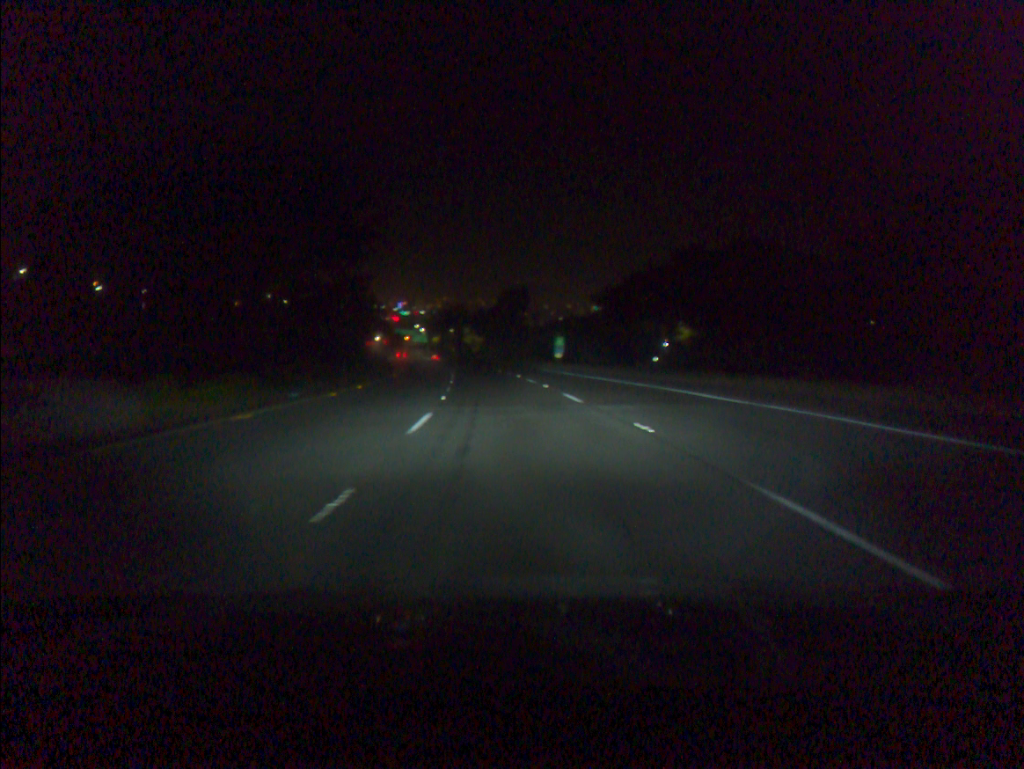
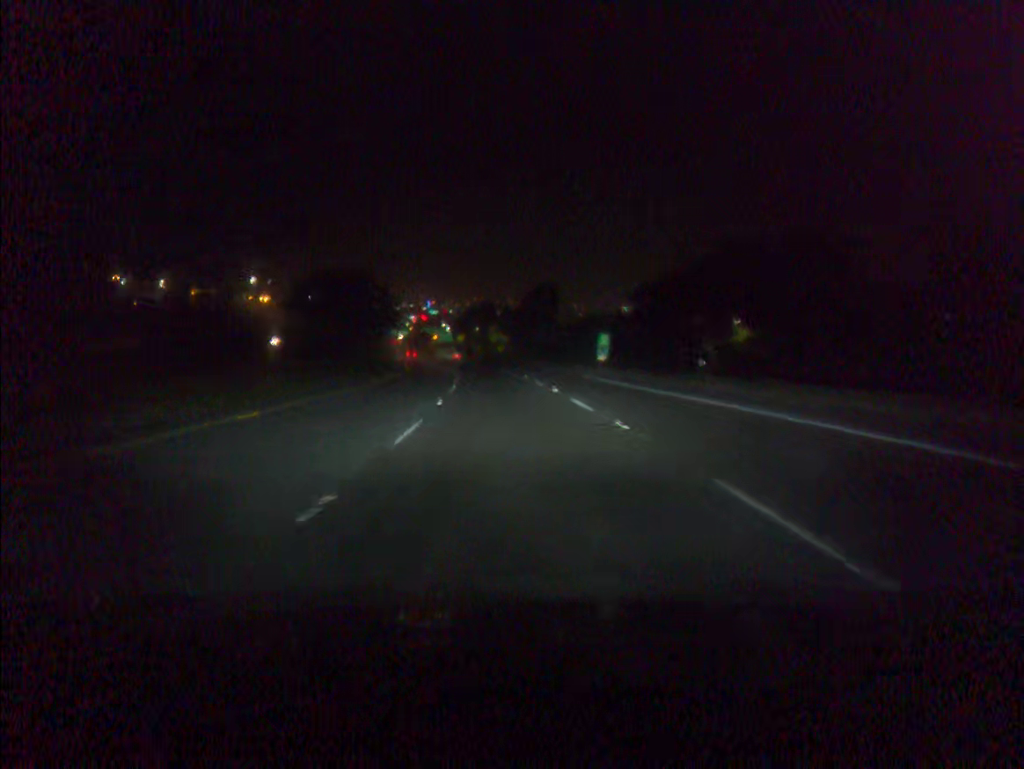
(-0.3, +15.9) m; -2°
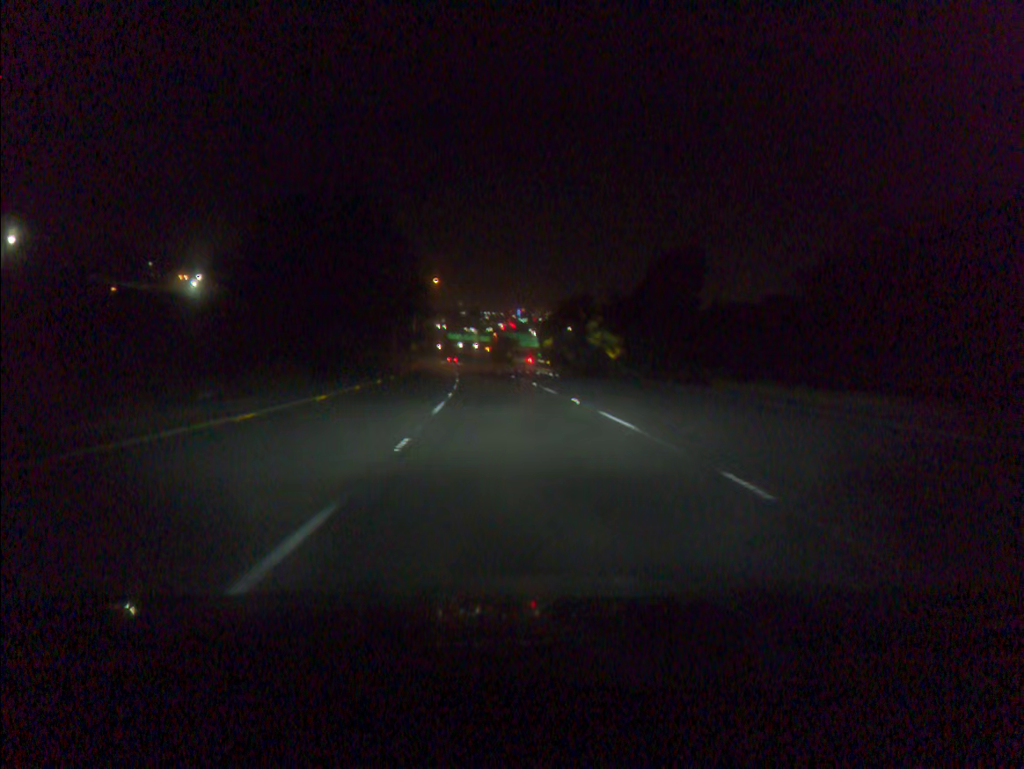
(-3.8, +63.4) m; -6°
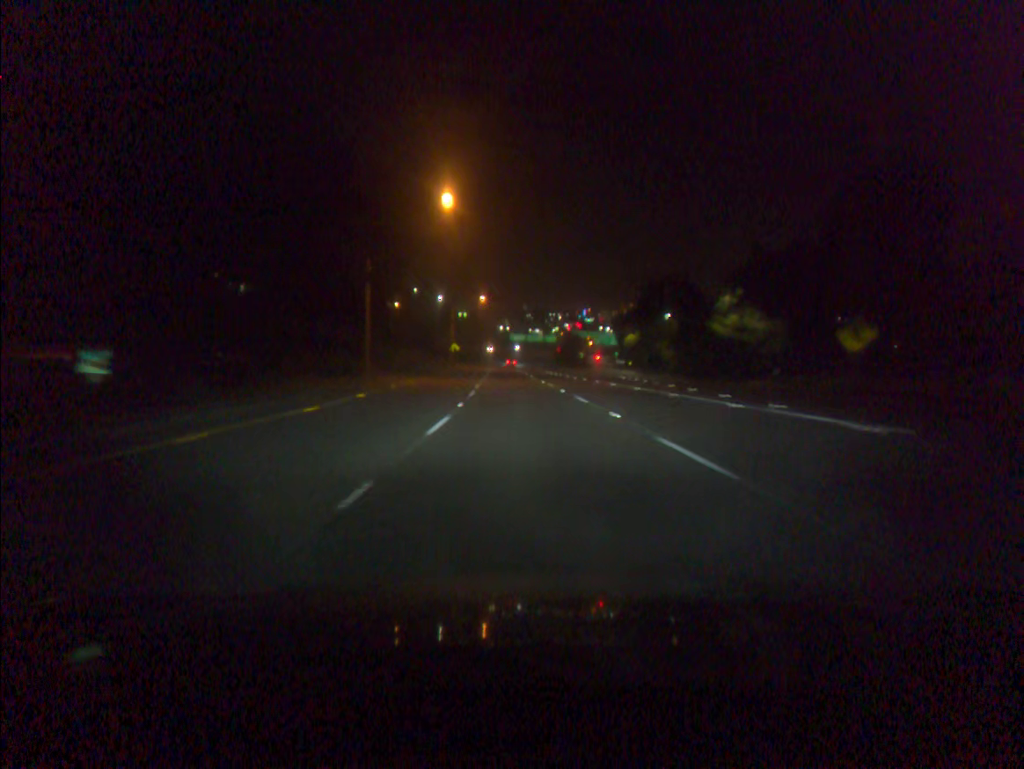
(-2.2, +47.6) m; -5°
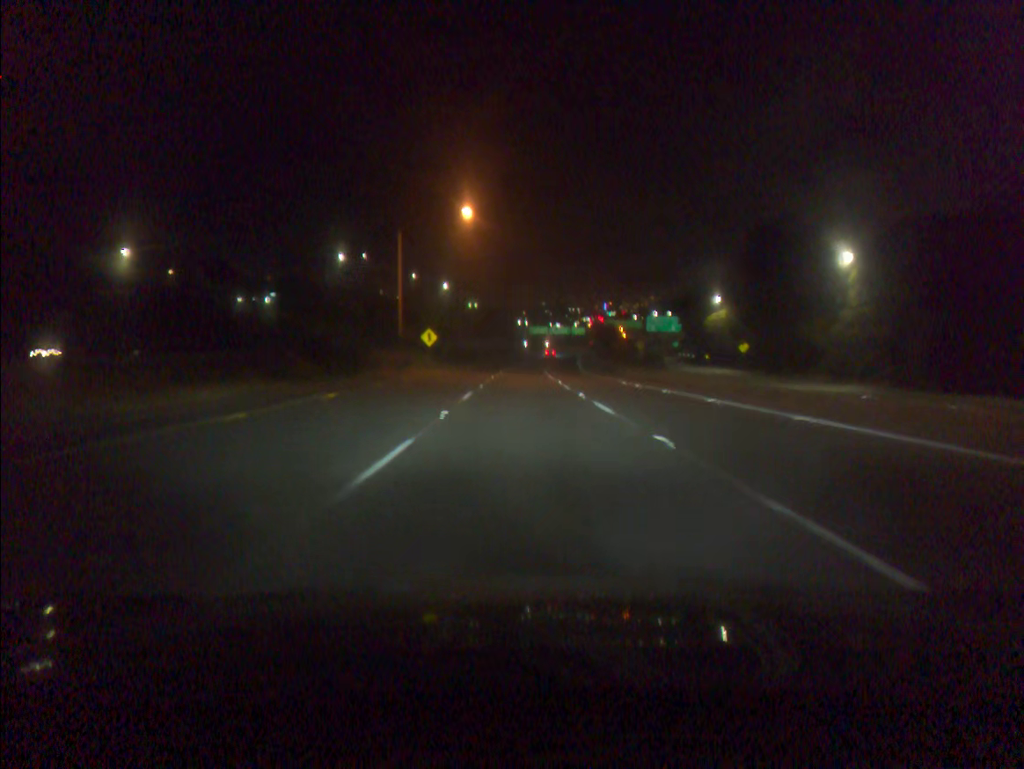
(-1.1, +63.5) m; -2°
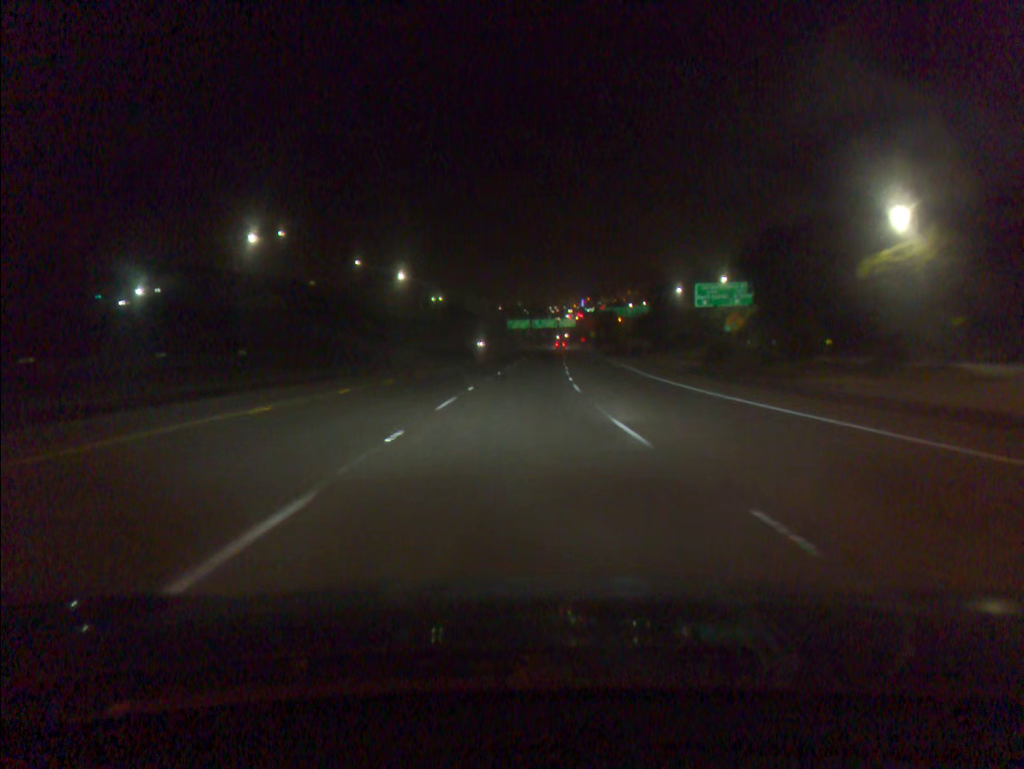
(+0.4, +63.4) m; +2°
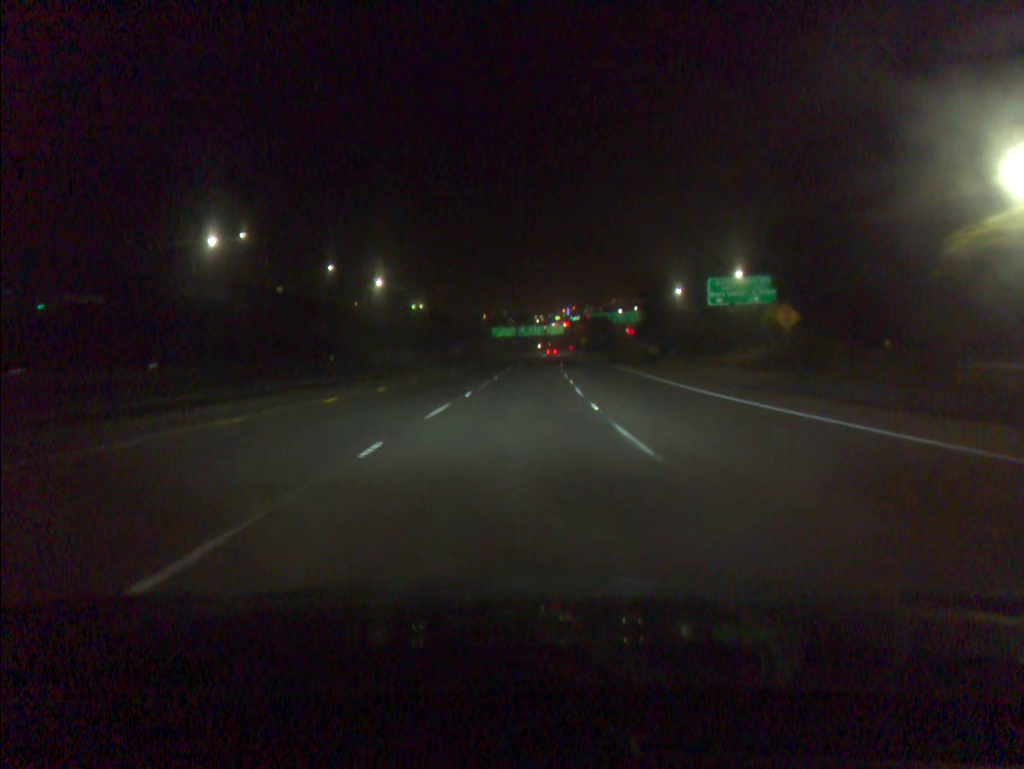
(+0.1, +15.8) m; +1°
